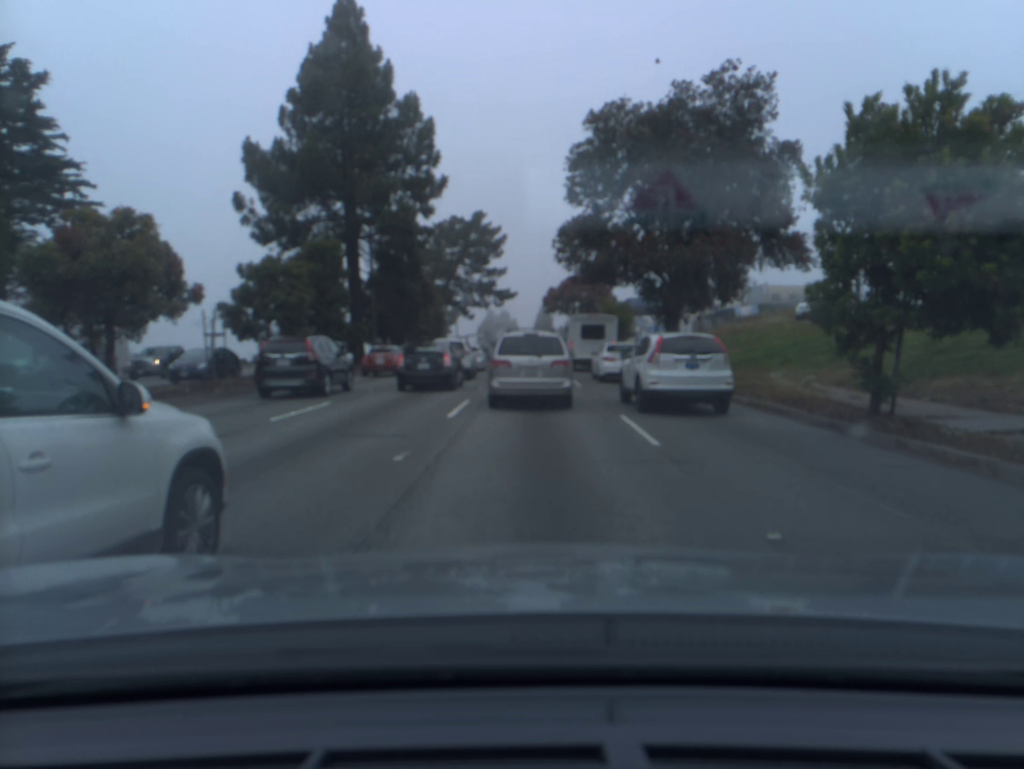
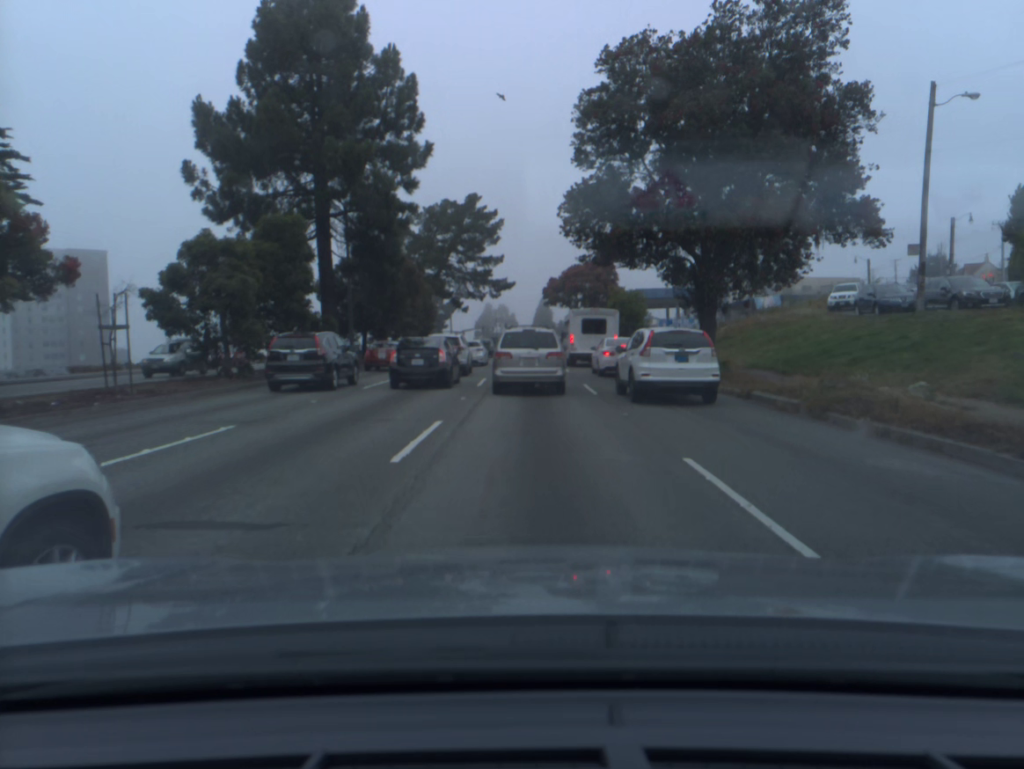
(0.0, +5.9) m; +1°
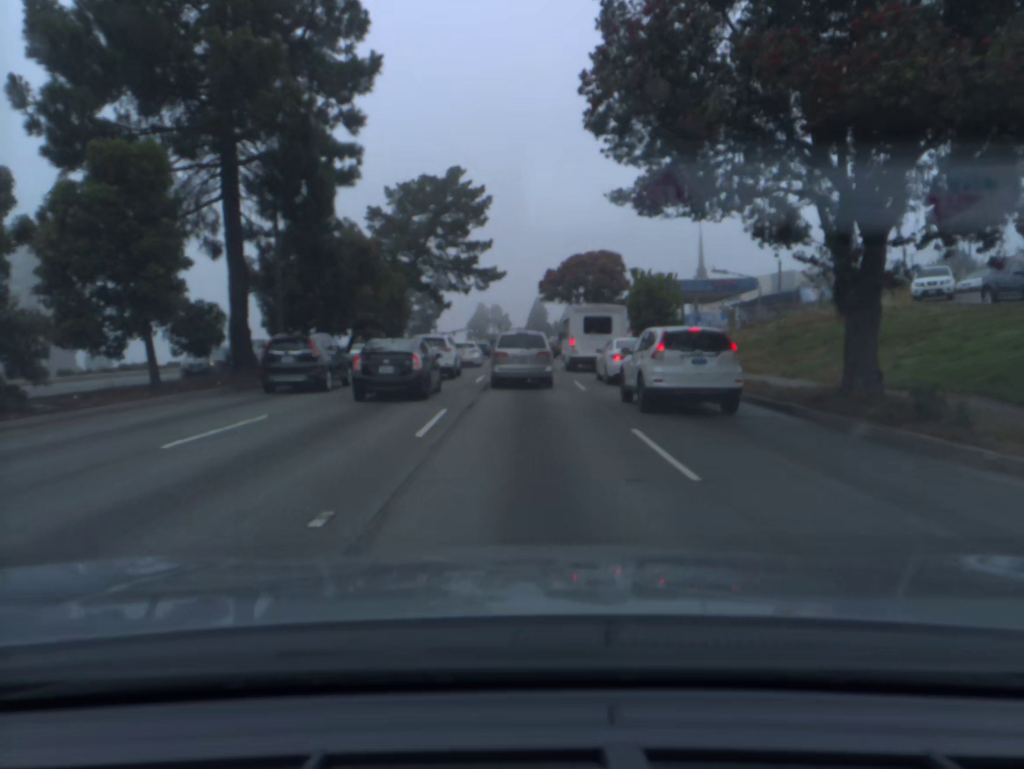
(+0.1, +12.1) m; +1°
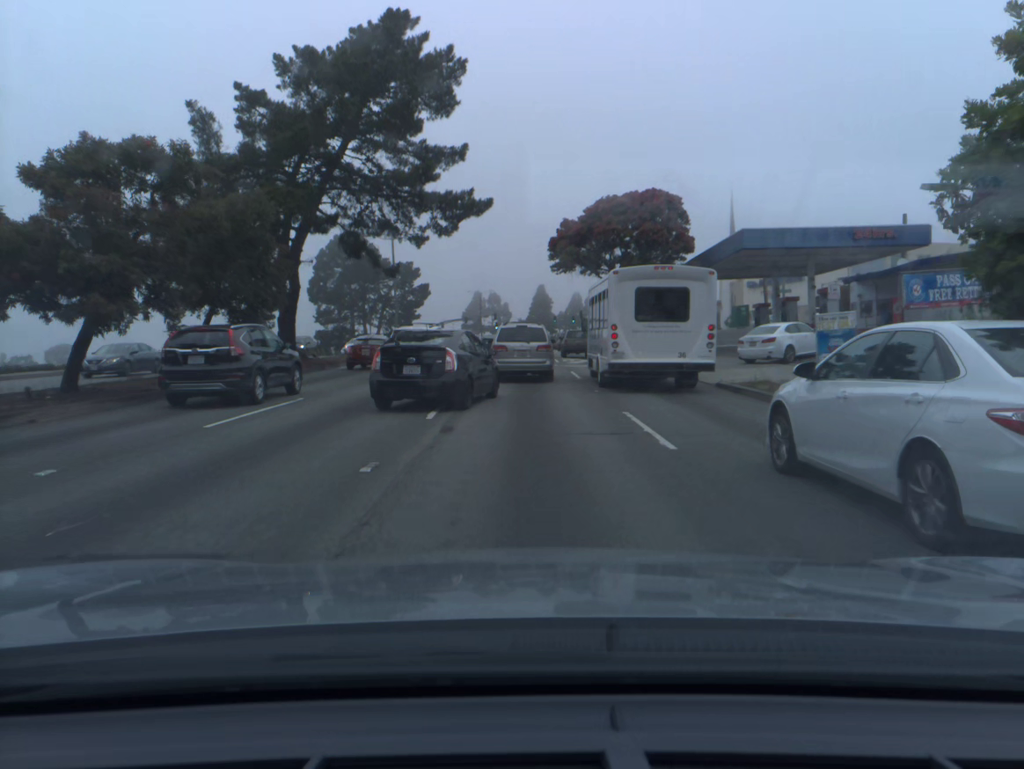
(-0.2, +27.1) m; 0°
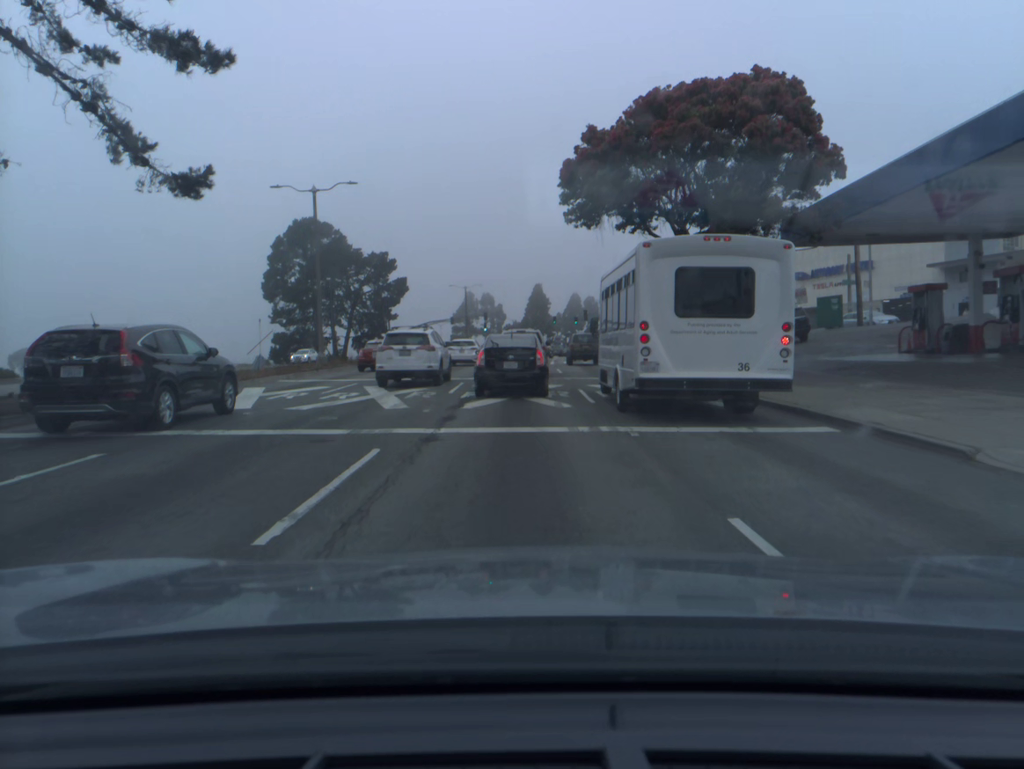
(+0.1, +22.7) m; +1°
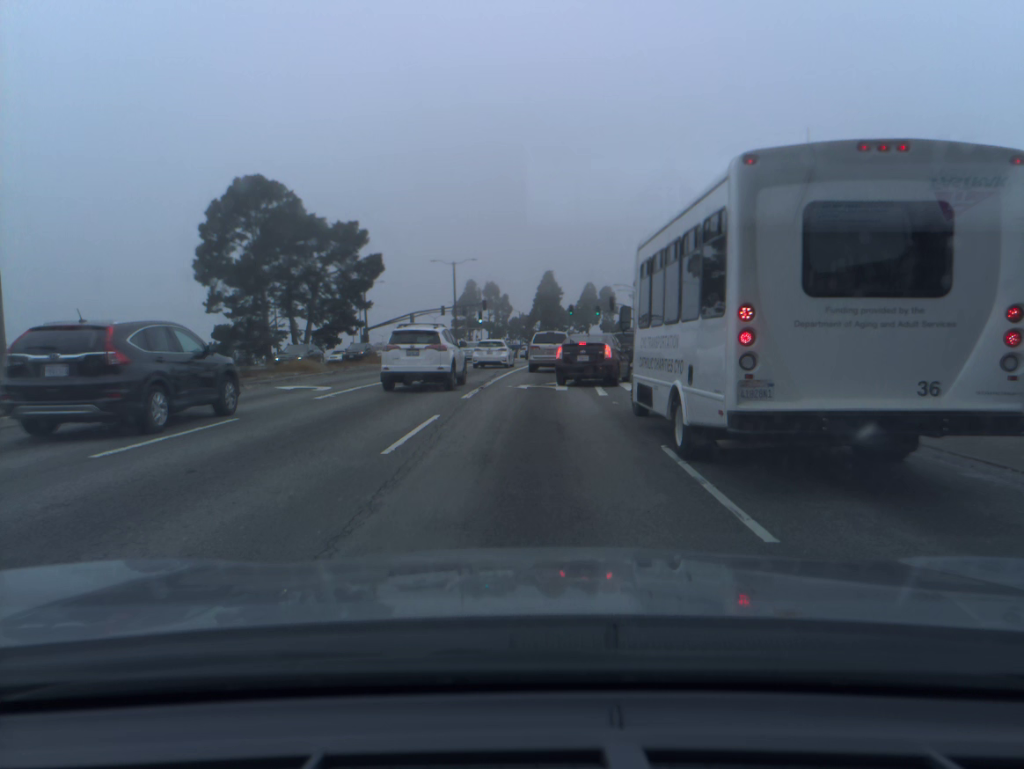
(-0.2, +25.5) m; -1°
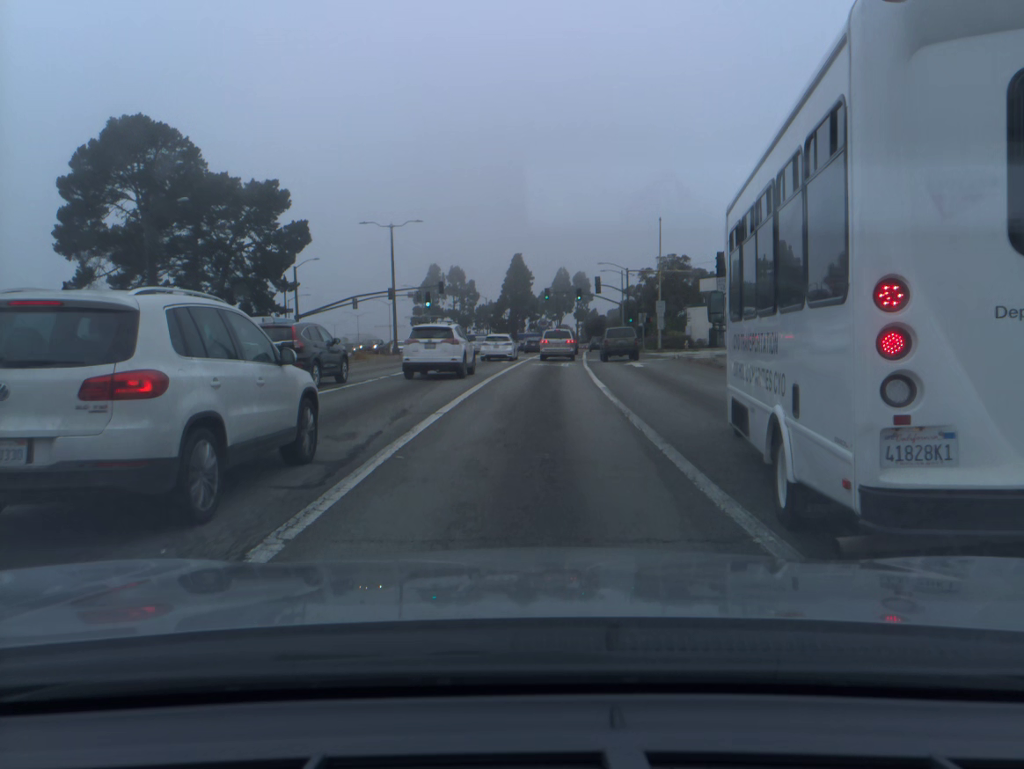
(+0.4, +20.4) m; +3°
